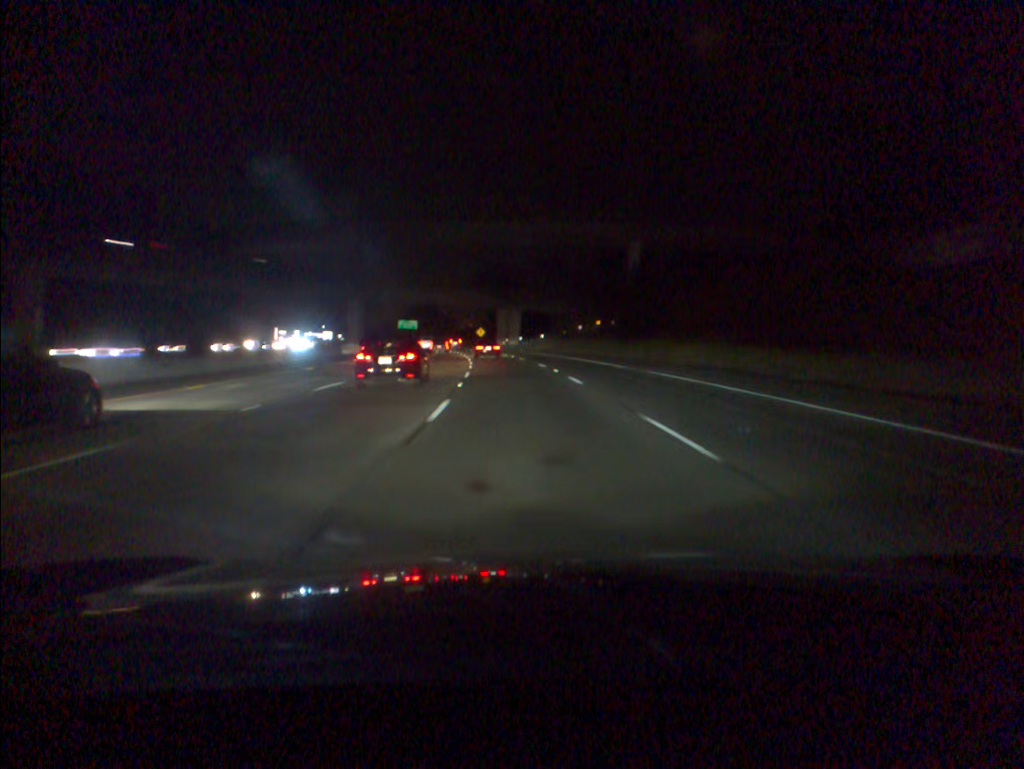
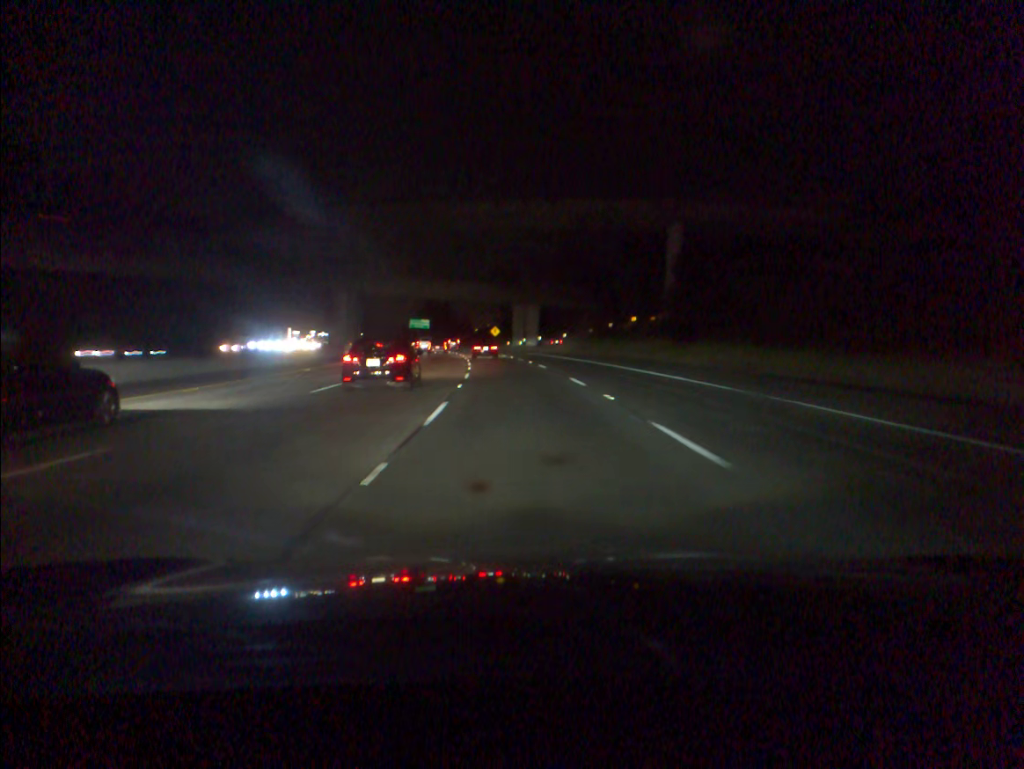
(-0.2, +14.9) m; -1°
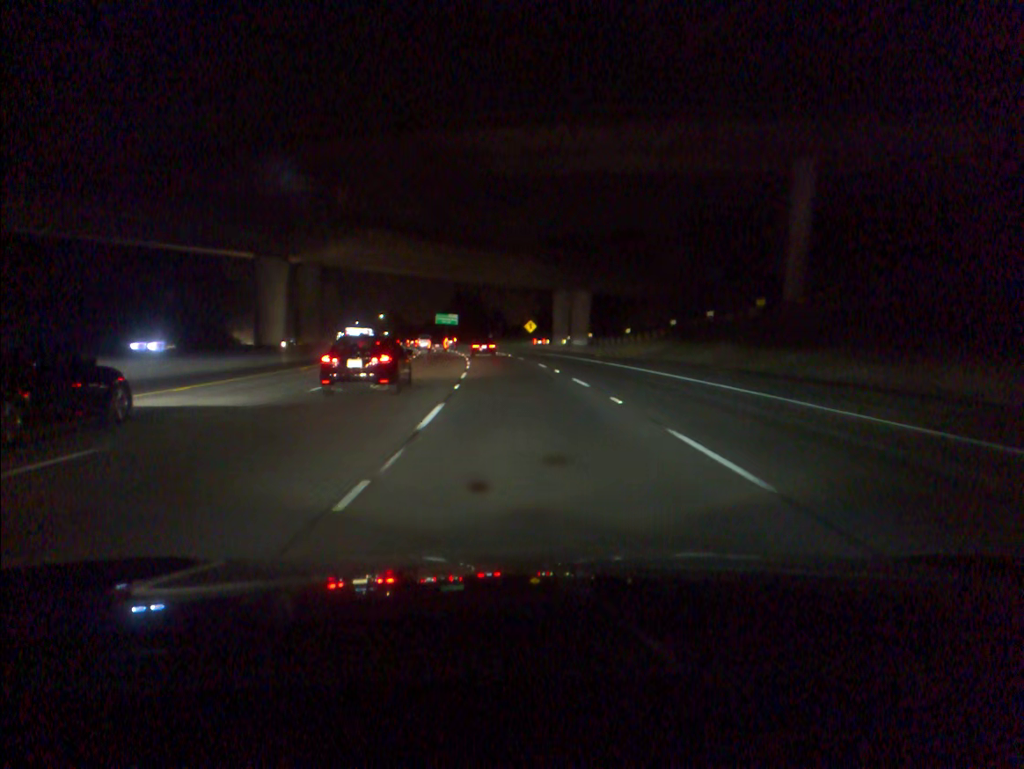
(-0.8, +30.2) m; -3°
